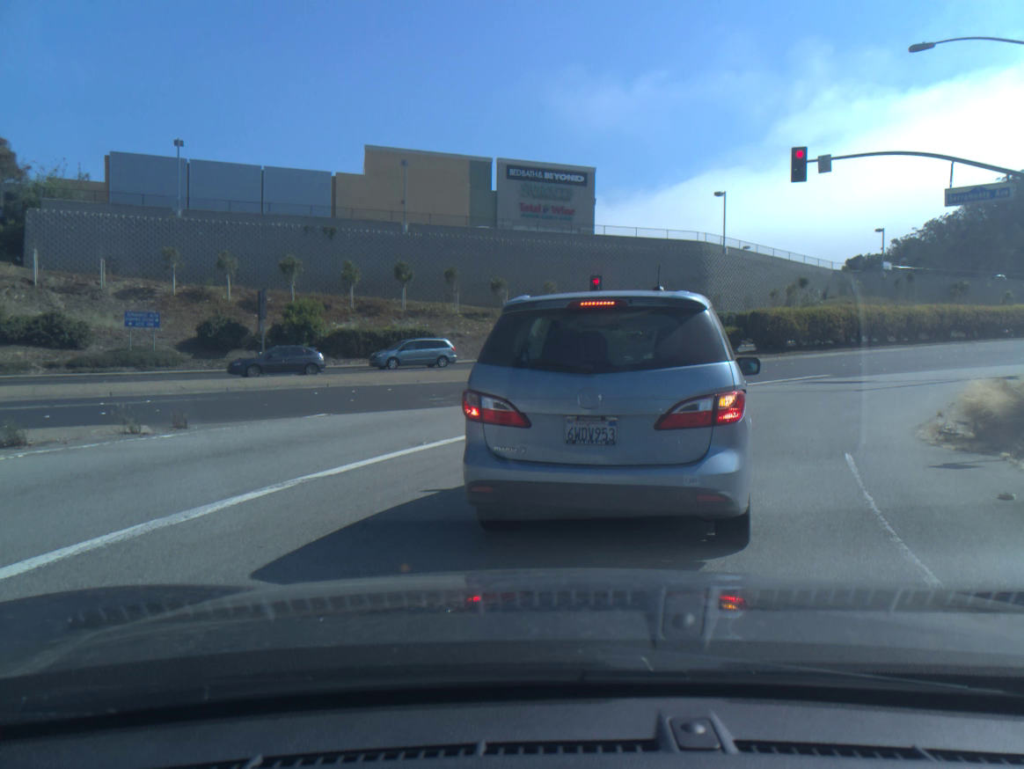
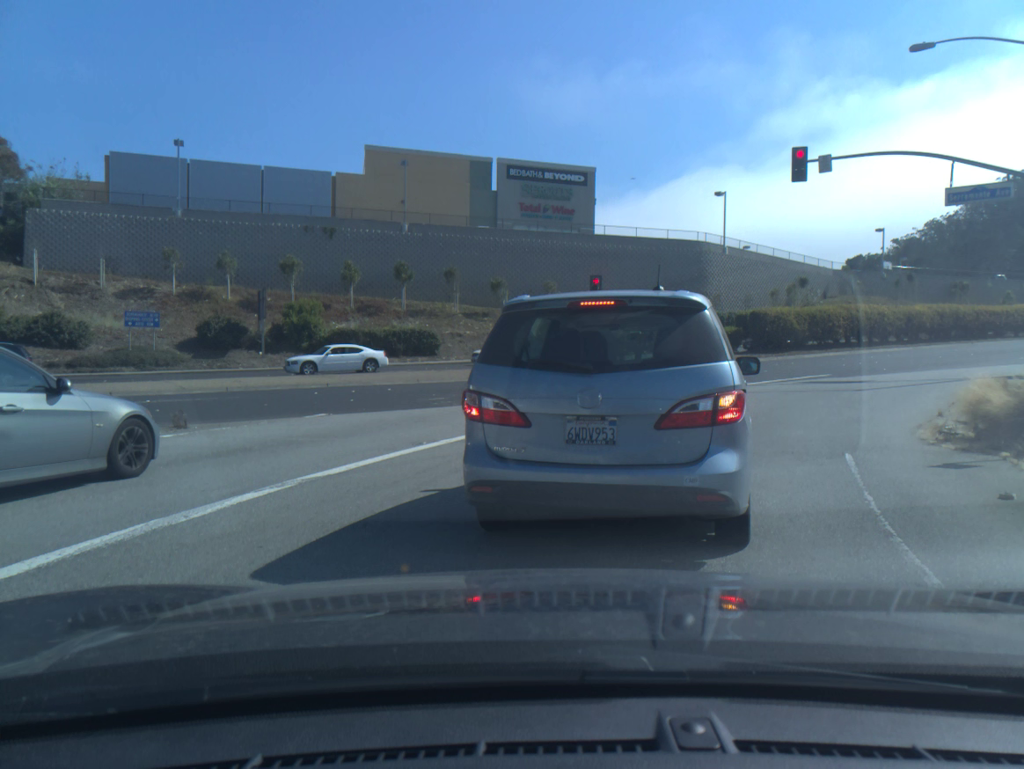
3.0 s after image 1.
(0.0, 0.0) m; 0°
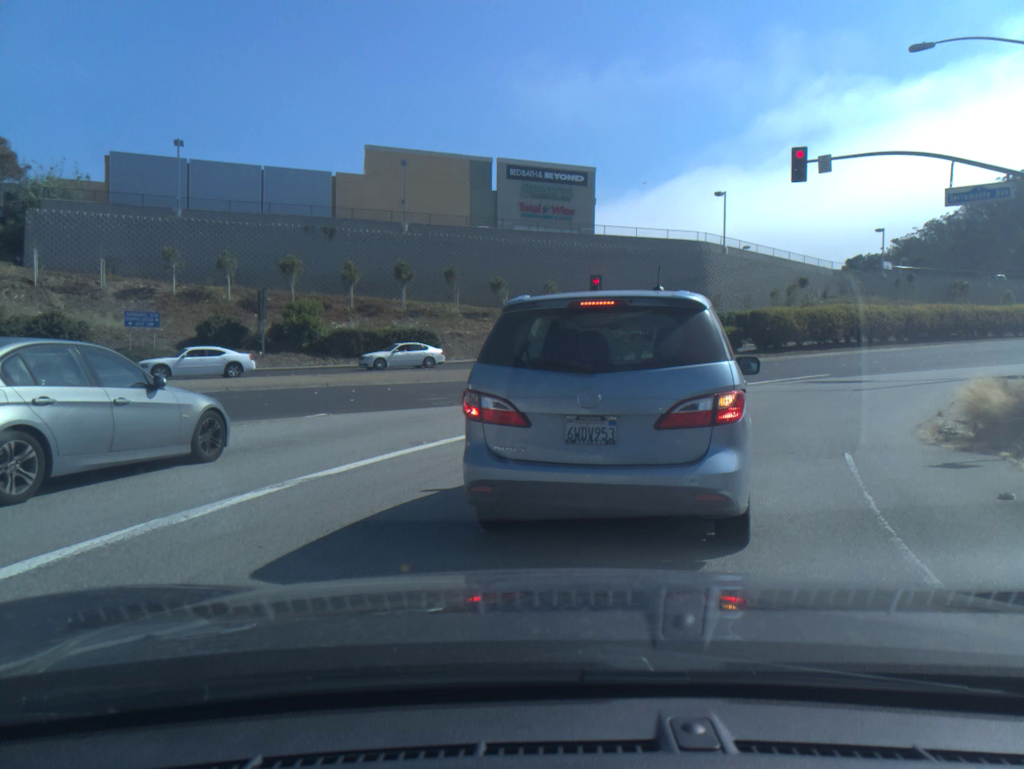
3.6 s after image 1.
(0.0, 0.0) m; 0°
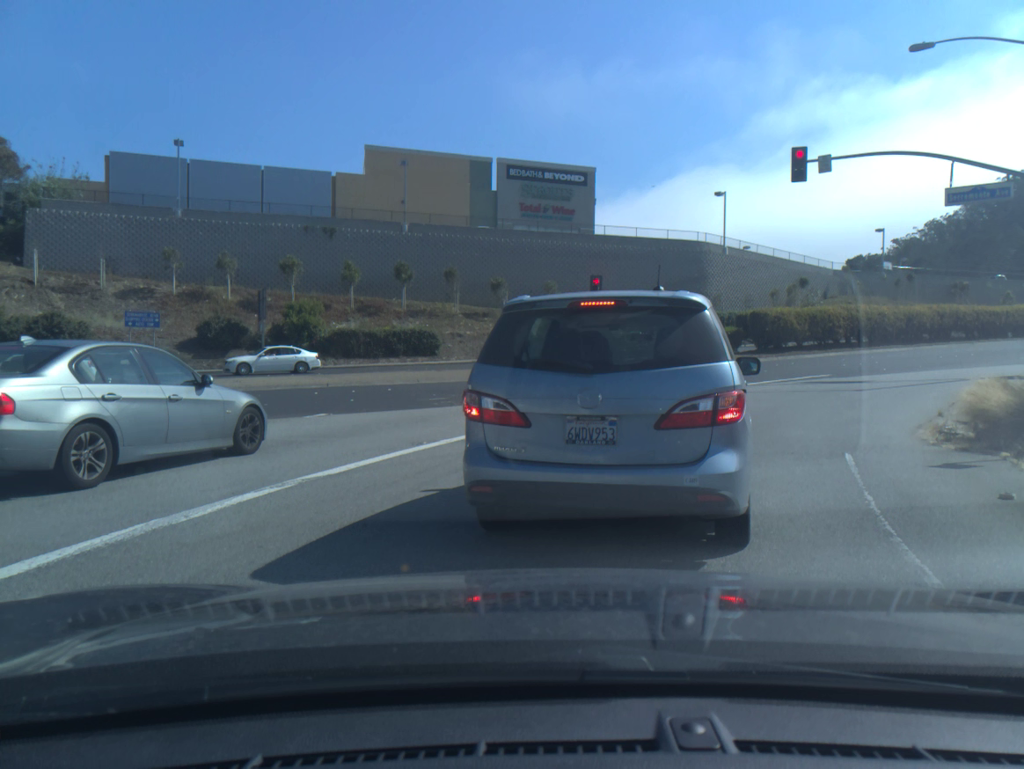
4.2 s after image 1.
(0.0, 0.0) m; 0°
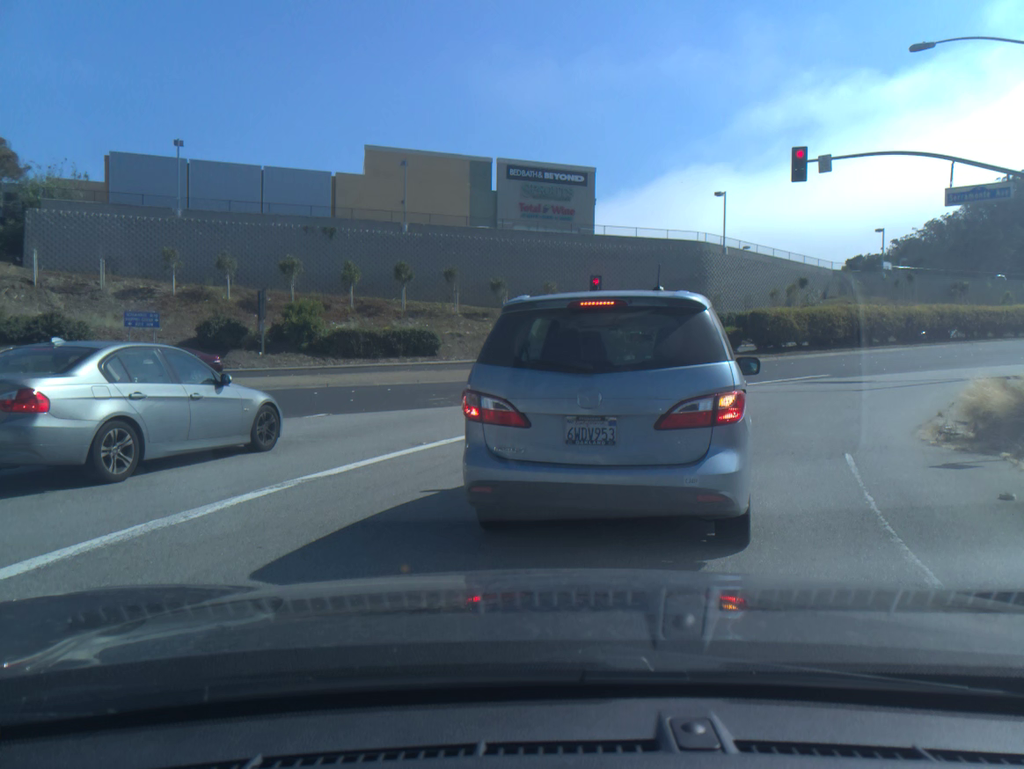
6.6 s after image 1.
(0.0, 0.0) m; 0°
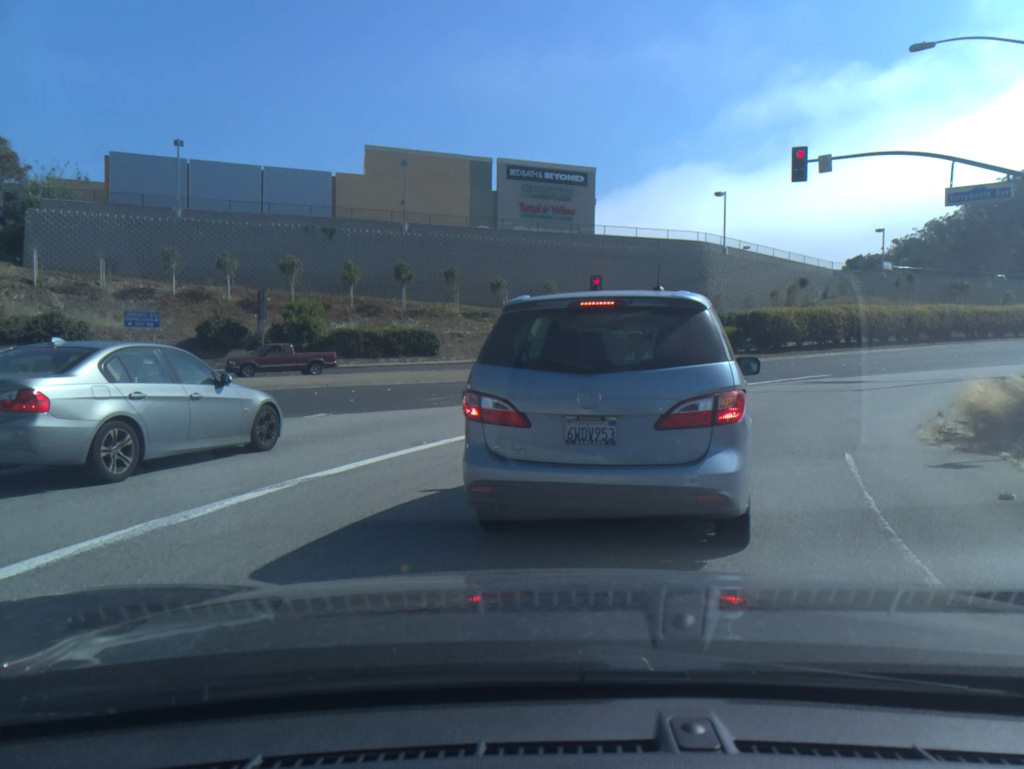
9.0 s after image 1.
(0.0, 0.0) m; 0°
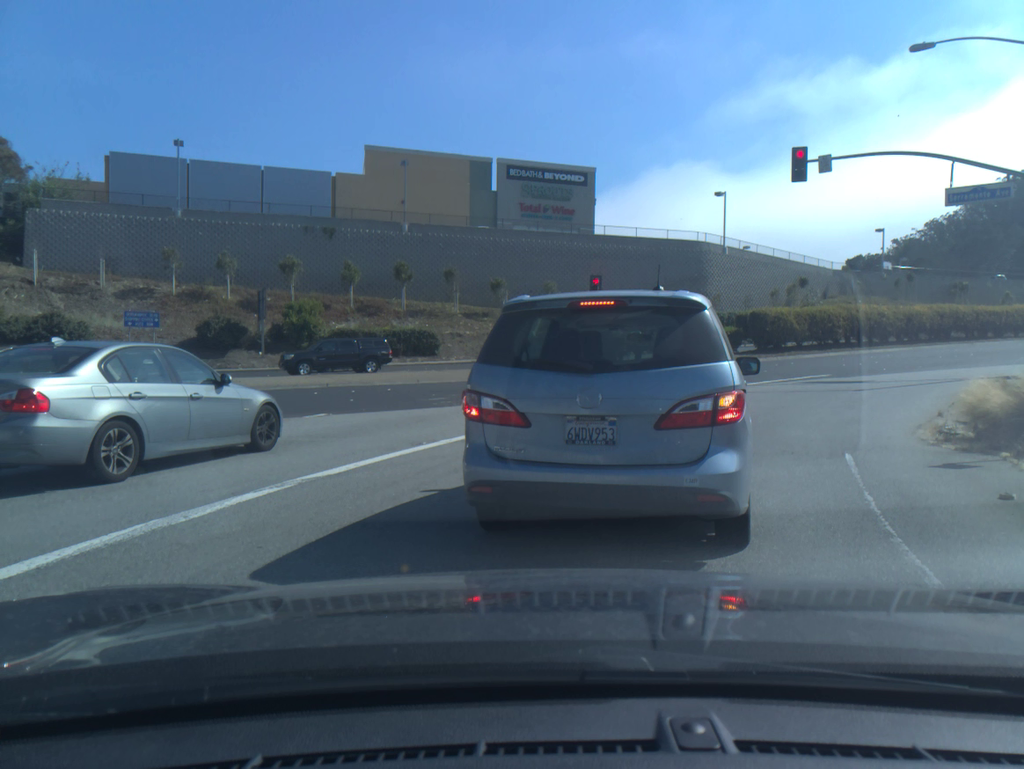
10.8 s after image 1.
(0.0, 0.0) m; 0°
